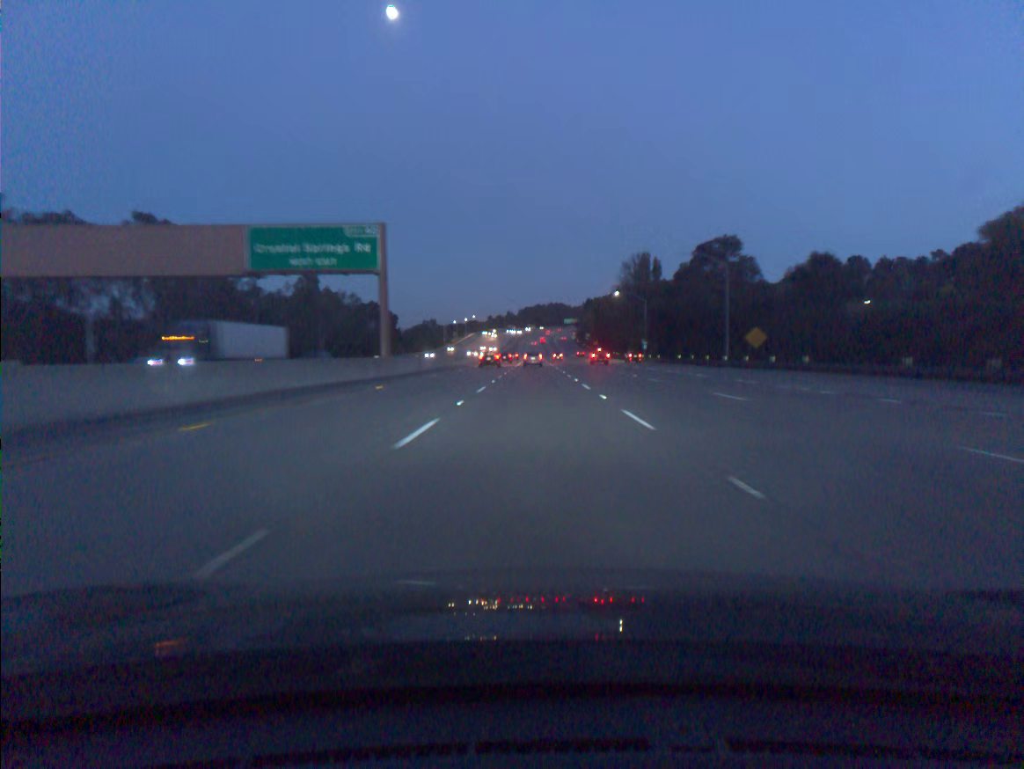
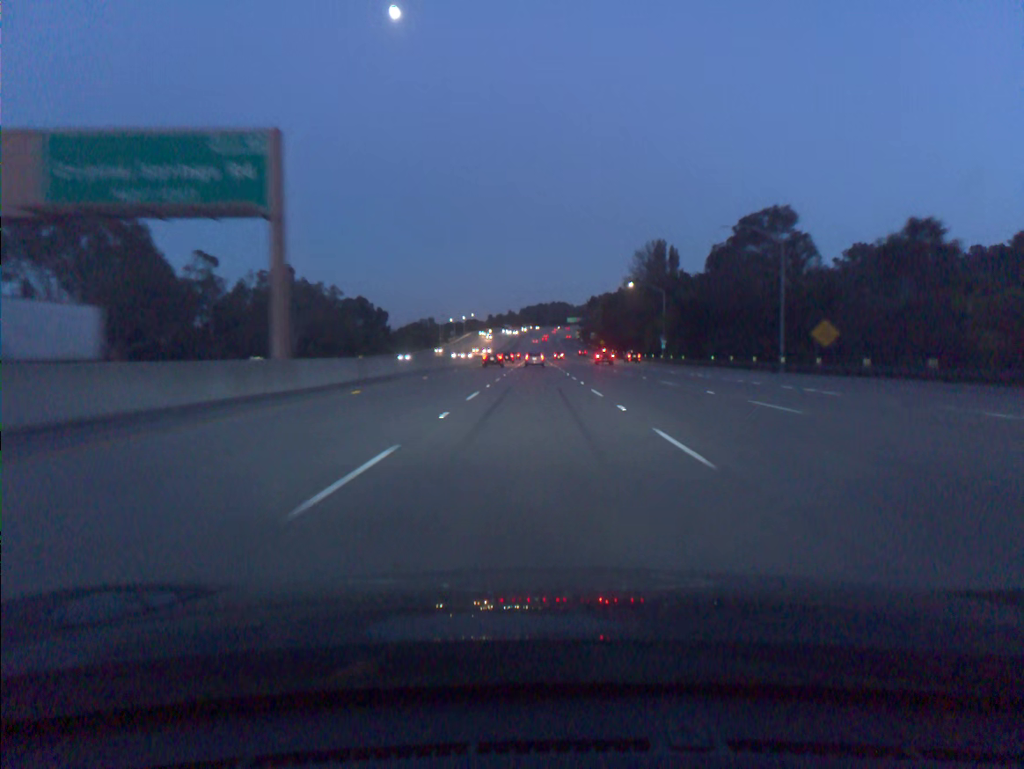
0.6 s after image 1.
(0.0, +18.3) m; 0°
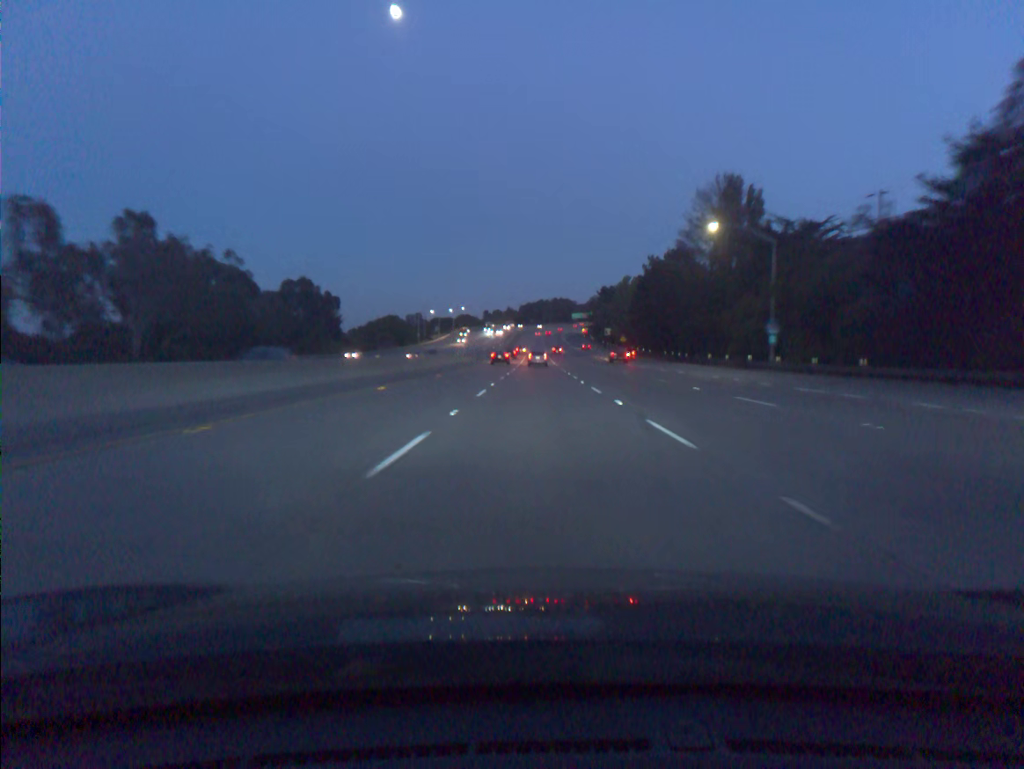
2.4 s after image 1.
(-0.1, +55.0) m; 0°
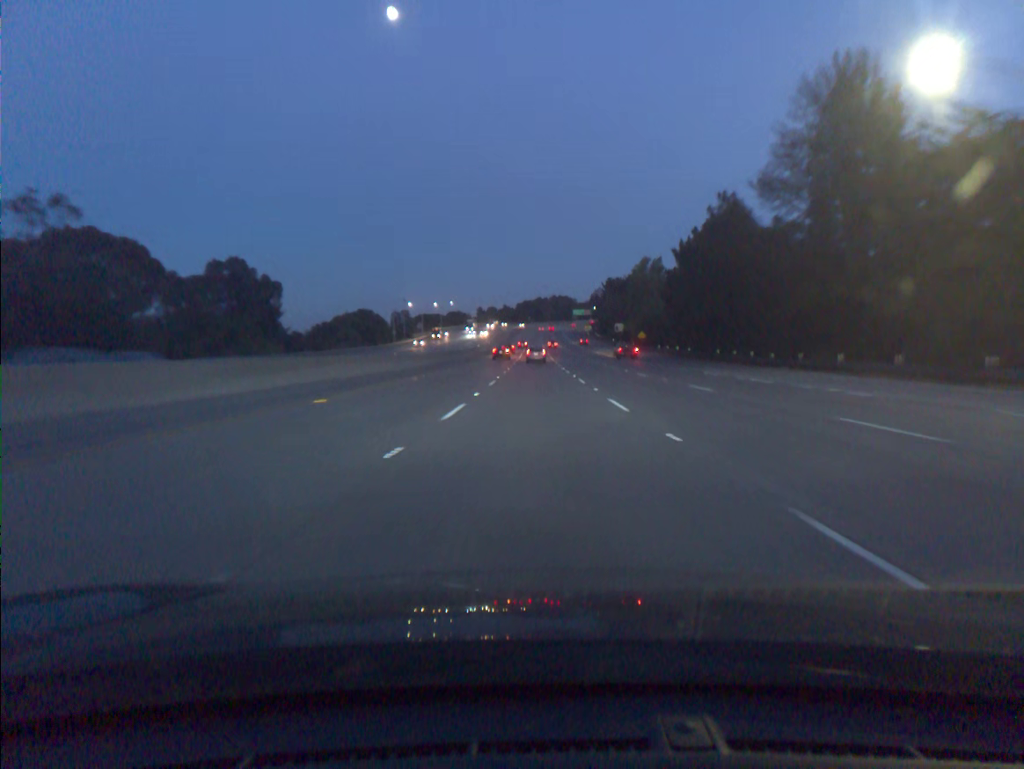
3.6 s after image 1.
(+0.1, +36.6) m; 0°
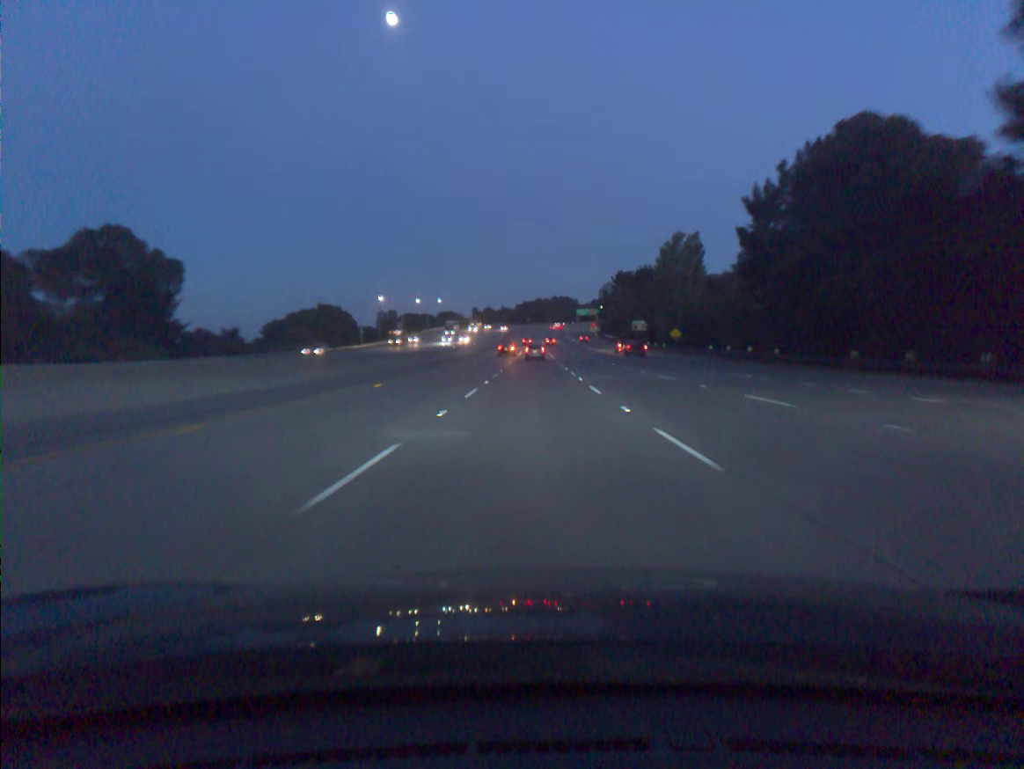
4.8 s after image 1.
(0.0, +36.5) m; 0°
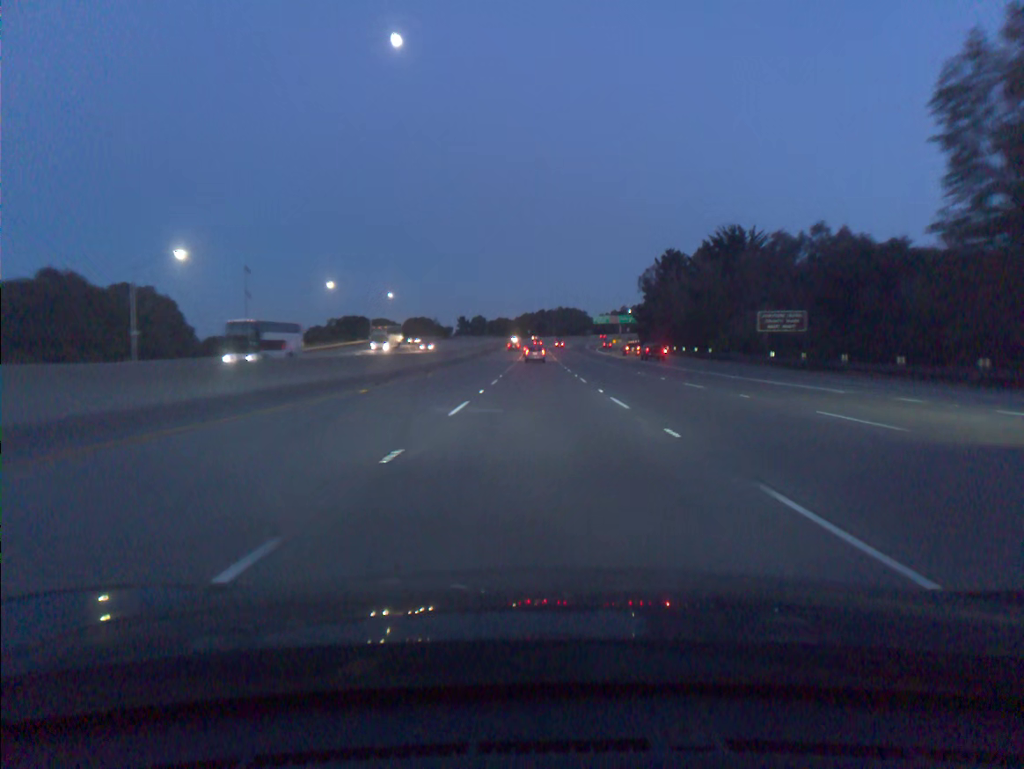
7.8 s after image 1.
(-0.3, +90.7) m; 0°
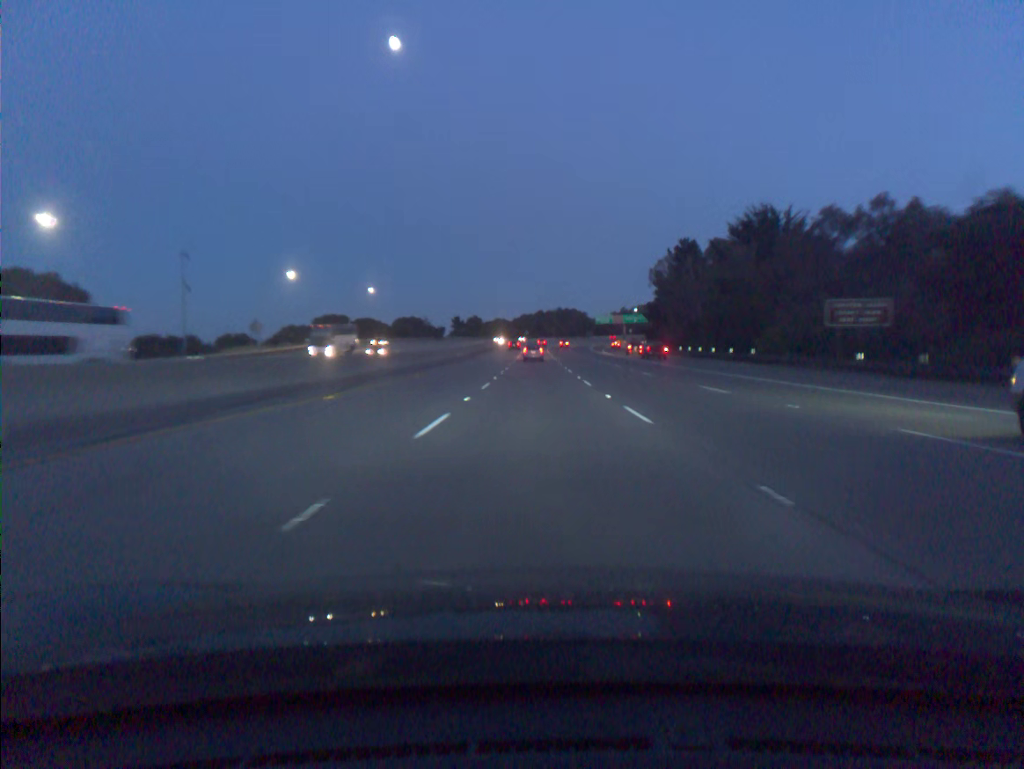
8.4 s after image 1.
(0.0, +18.0) m; 0°
